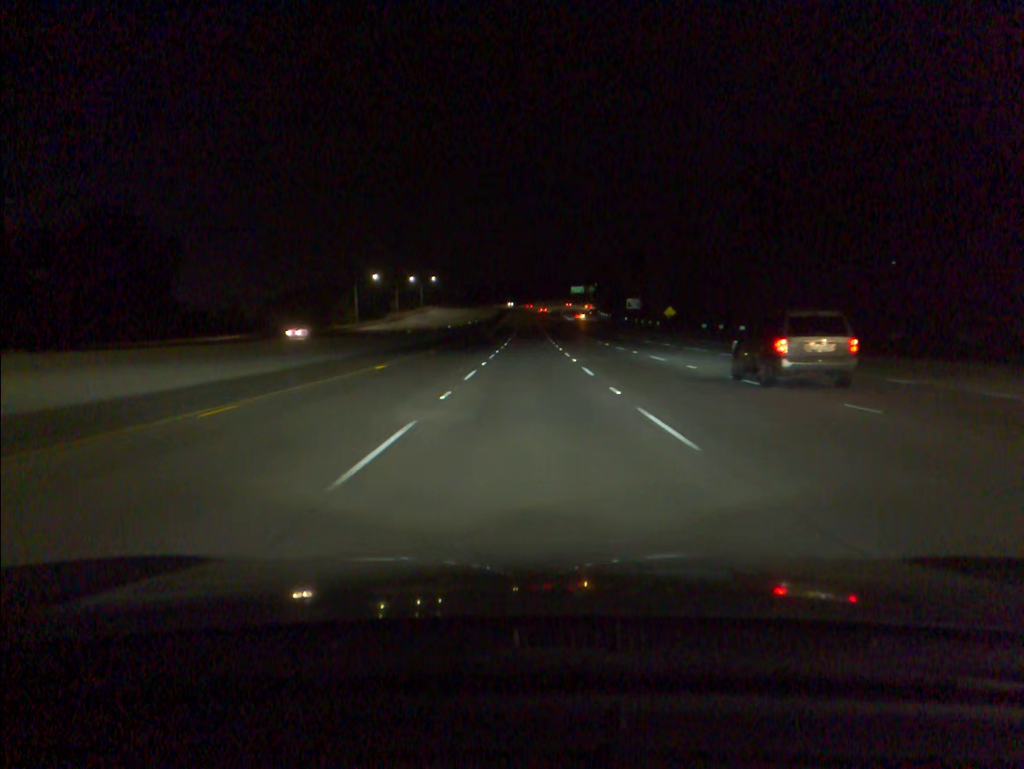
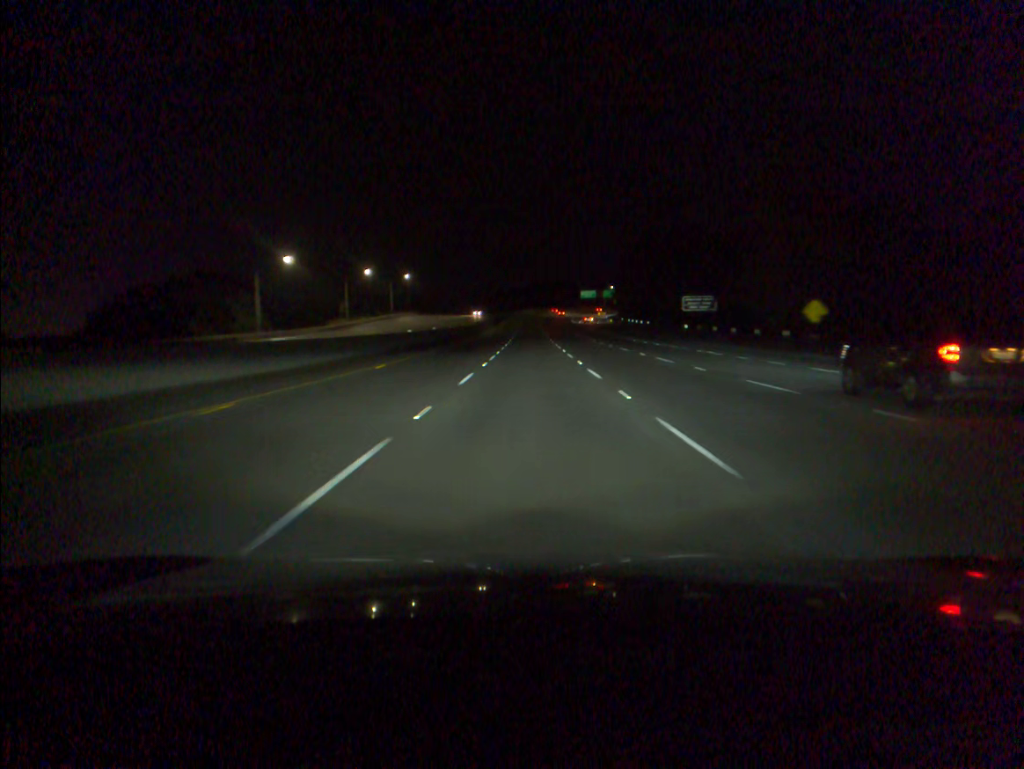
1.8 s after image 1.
(-0.1, +58.6) m; 0°
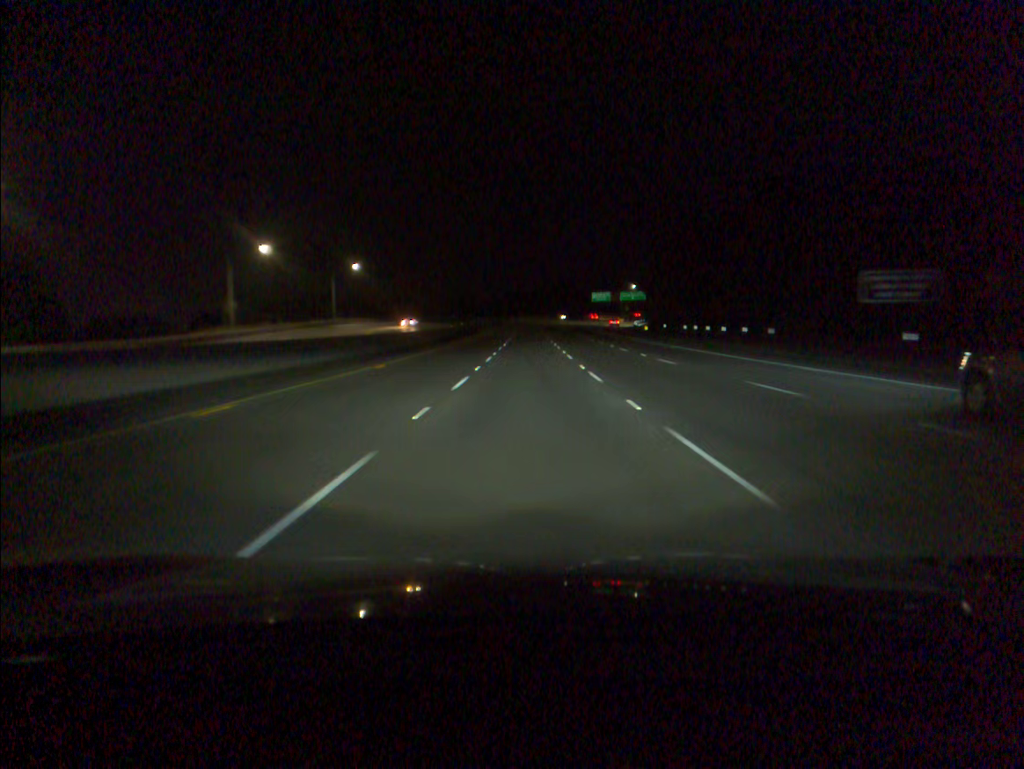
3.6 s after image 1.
(0.0, +58.1) m; 0°
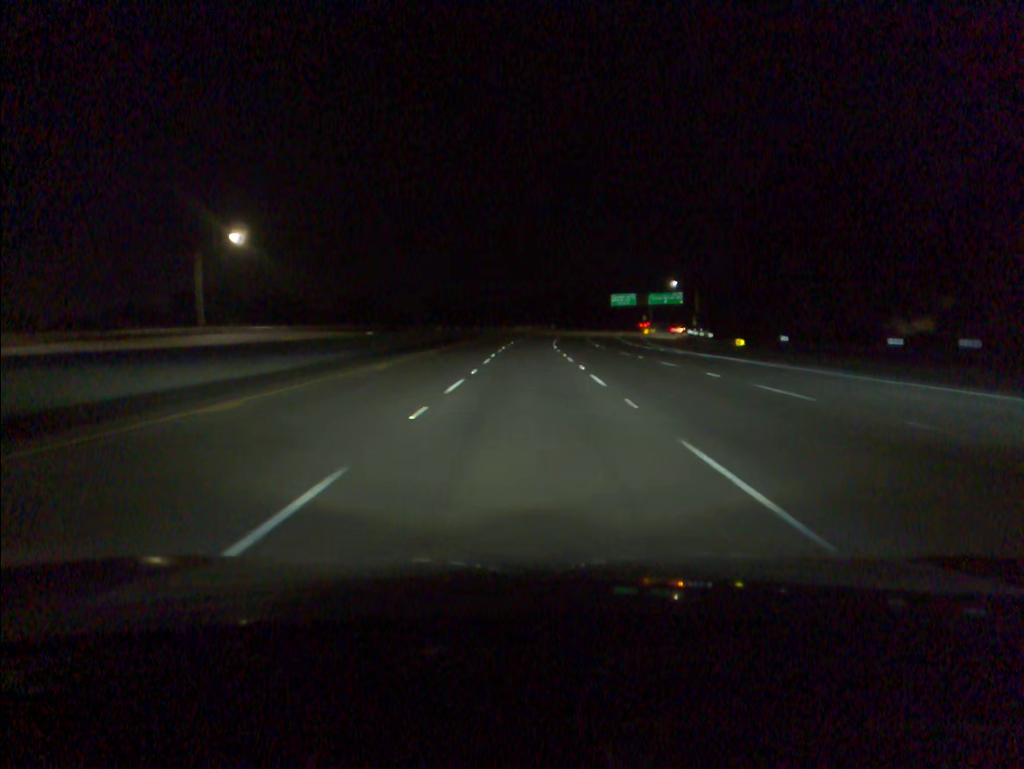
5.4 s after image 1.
(0.0, +58.1) m; 0°
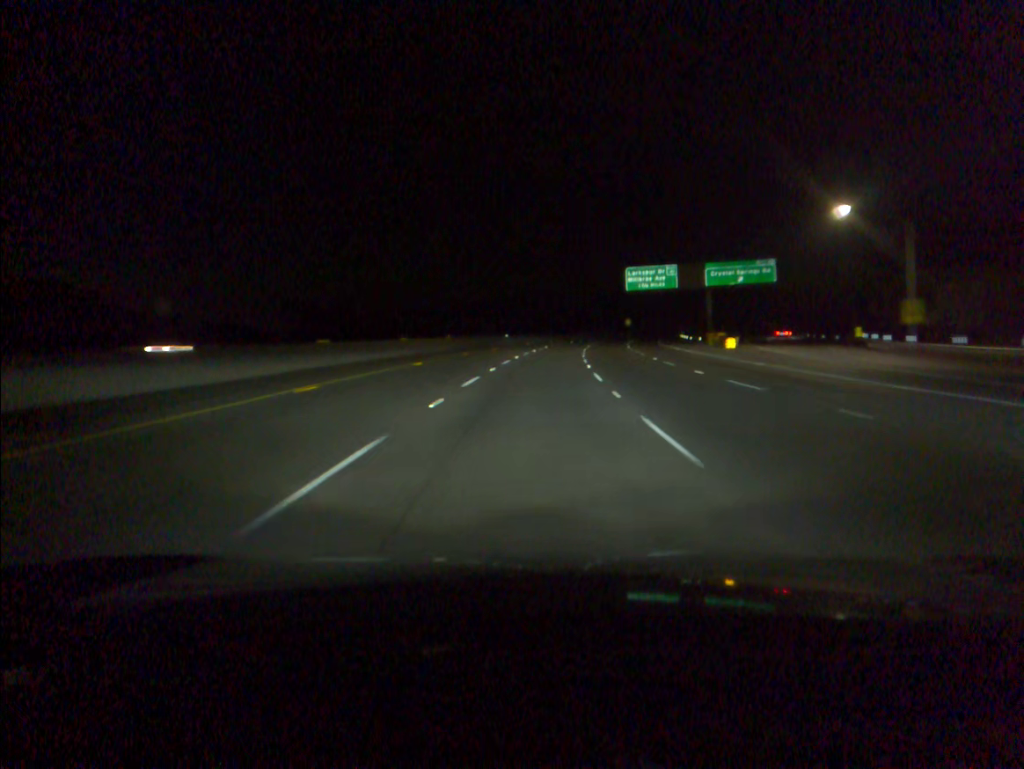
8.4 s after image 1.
(+1.8, +96.5) m; +4°
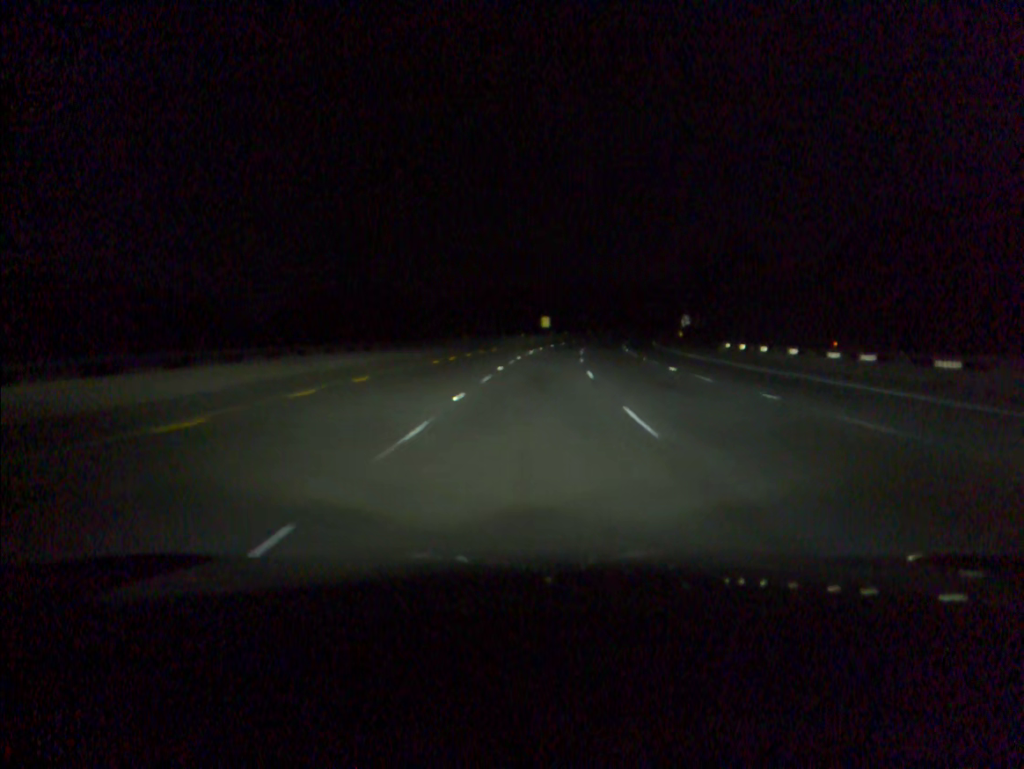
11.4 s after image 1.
(+6.5, +96.5) m; +8°
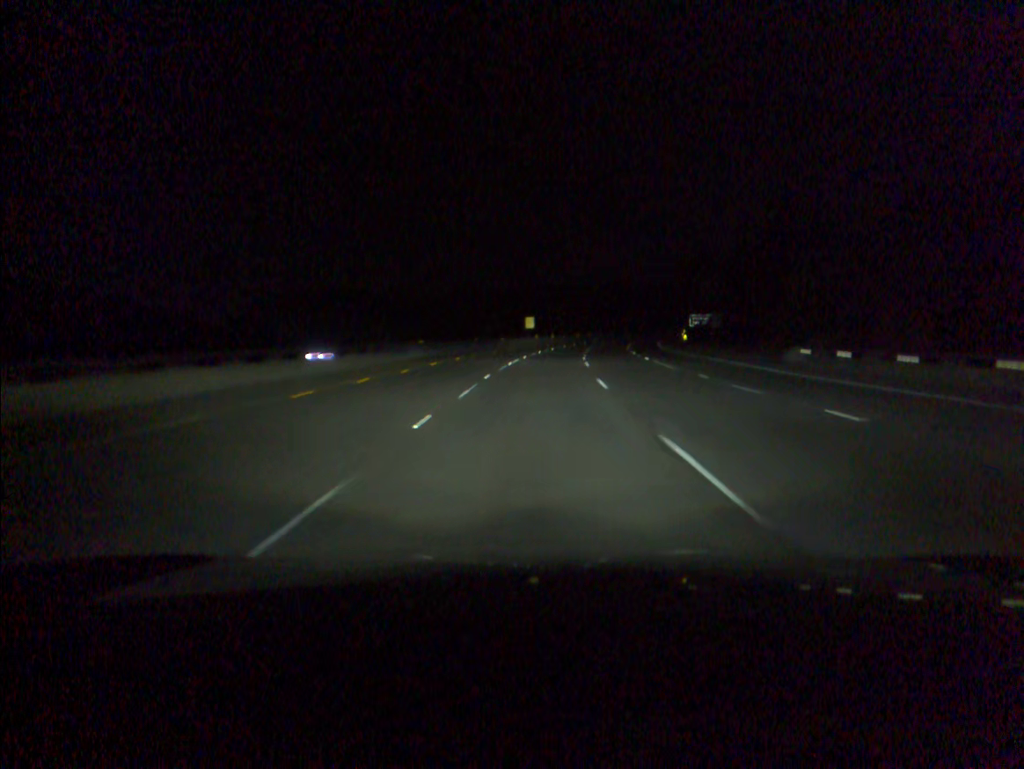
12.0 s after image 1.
(+0.3, +19.4) m; +1°
